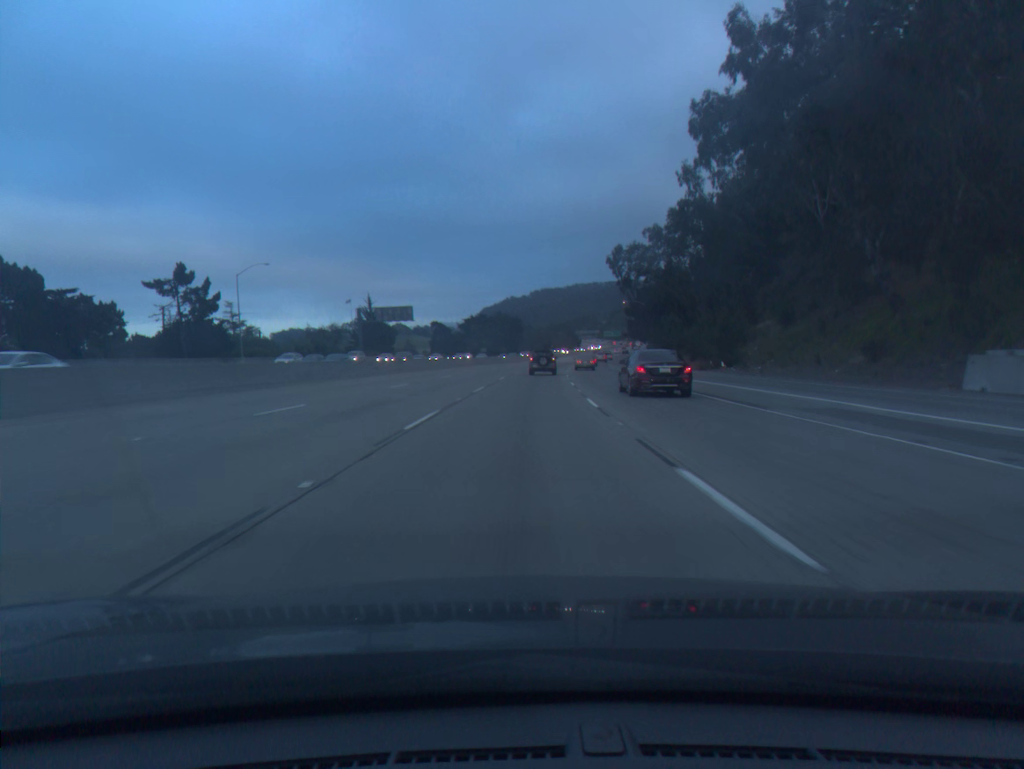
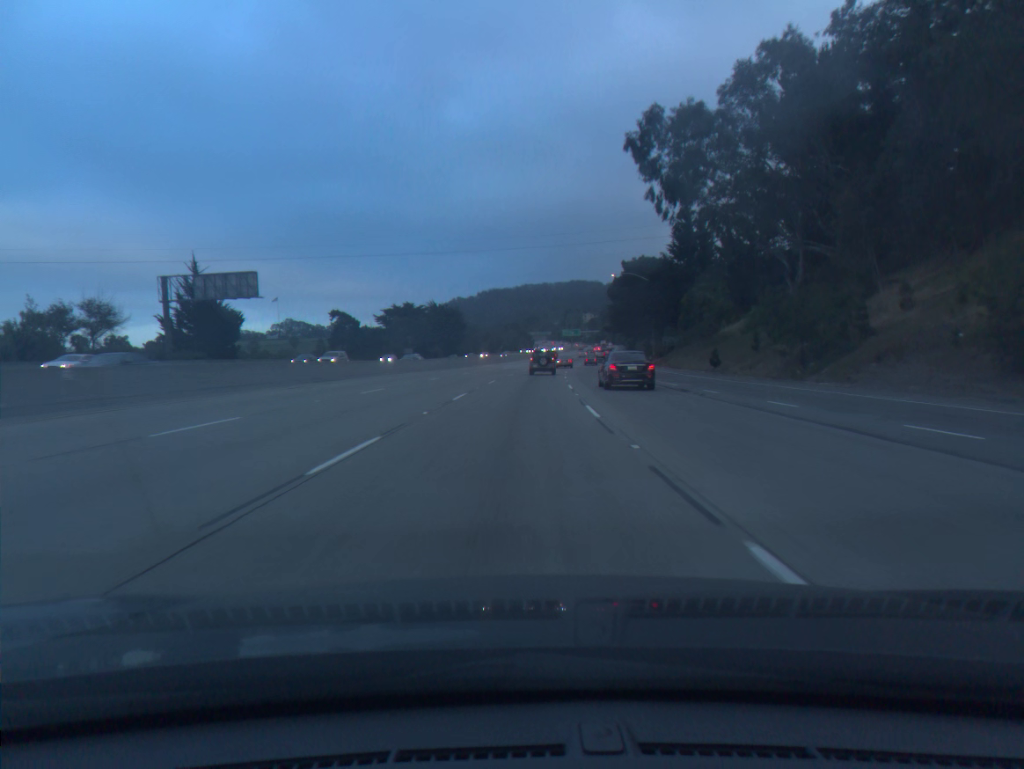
(+2.3, +61.6) m; +4°
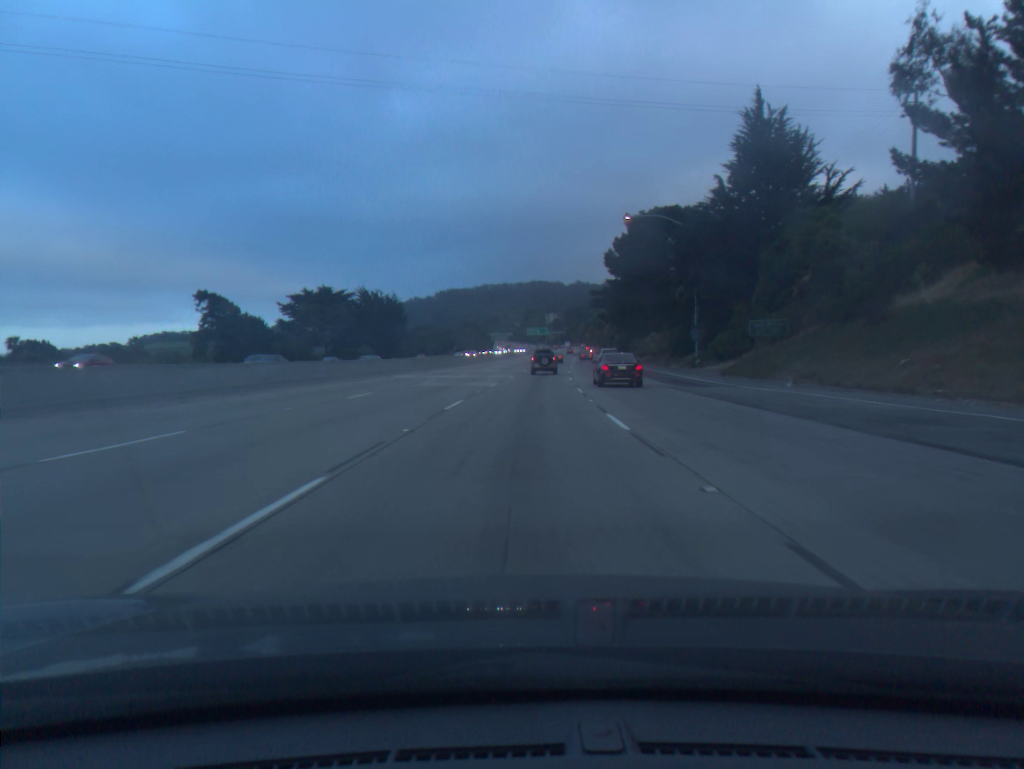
(+1.1, +46.5) m; +3°
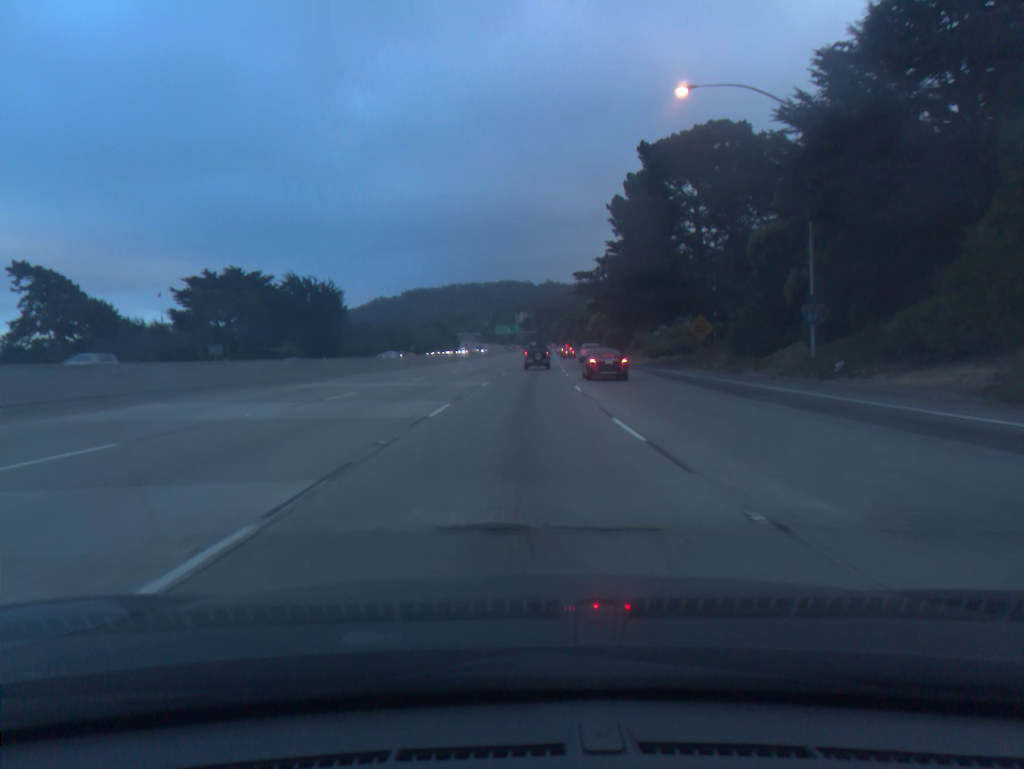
(+0.6, +31.1) m; +2°
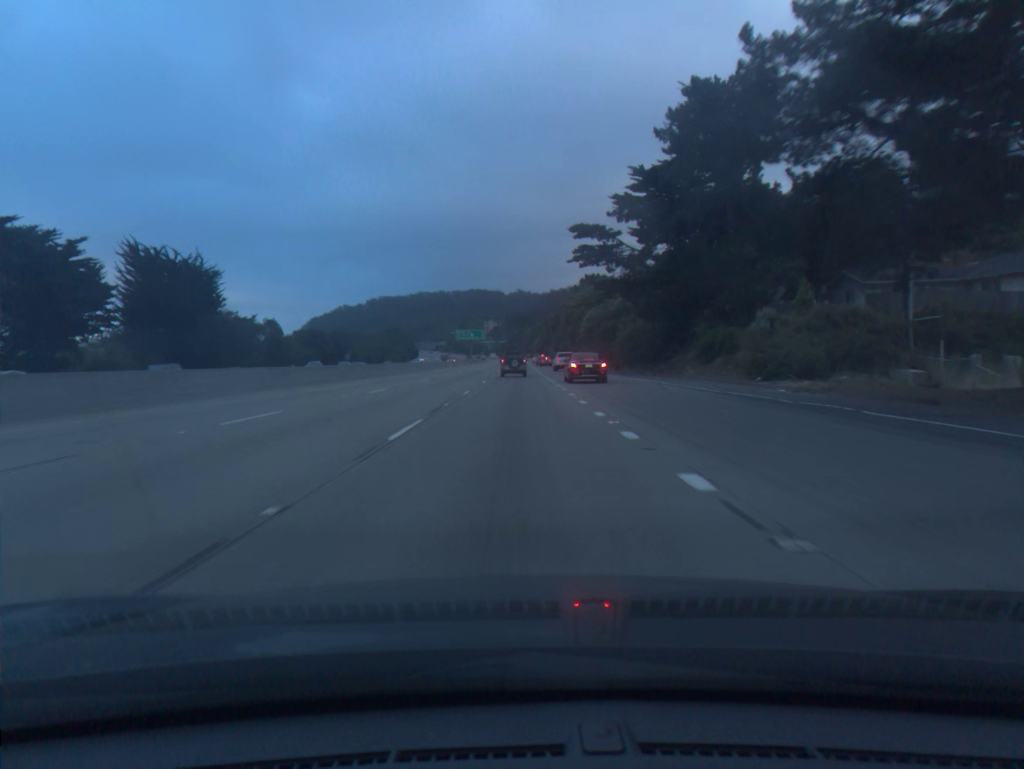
(+1.1, +46.5) m; +2°
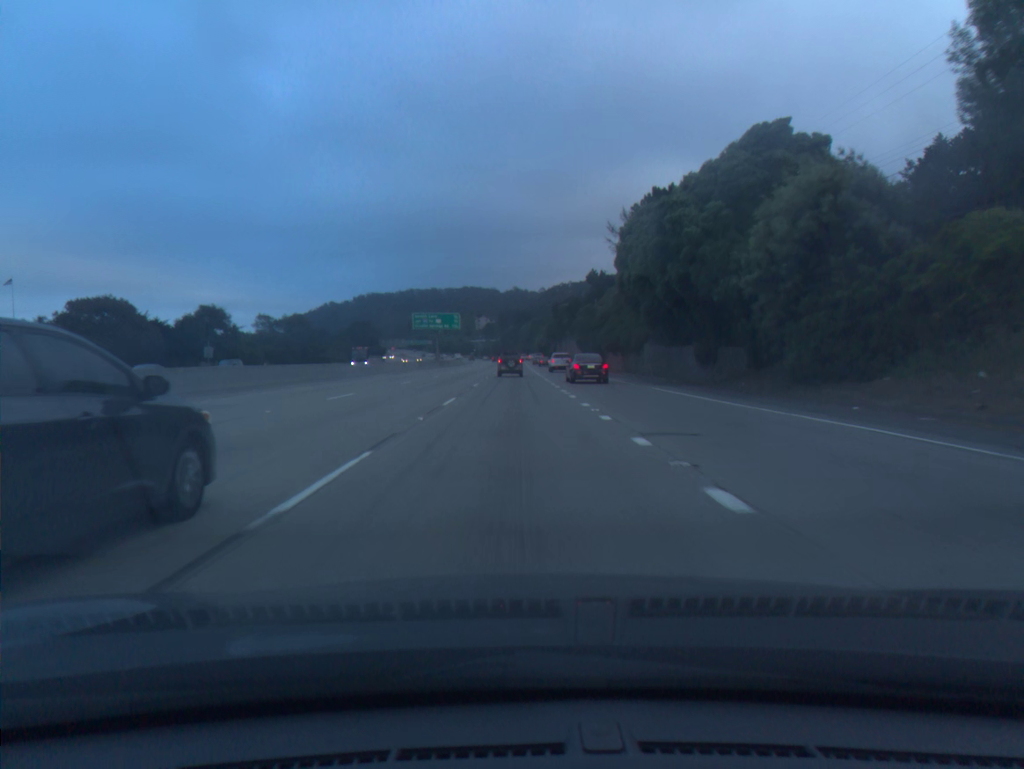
(+0.1, +77.1) m; 0°
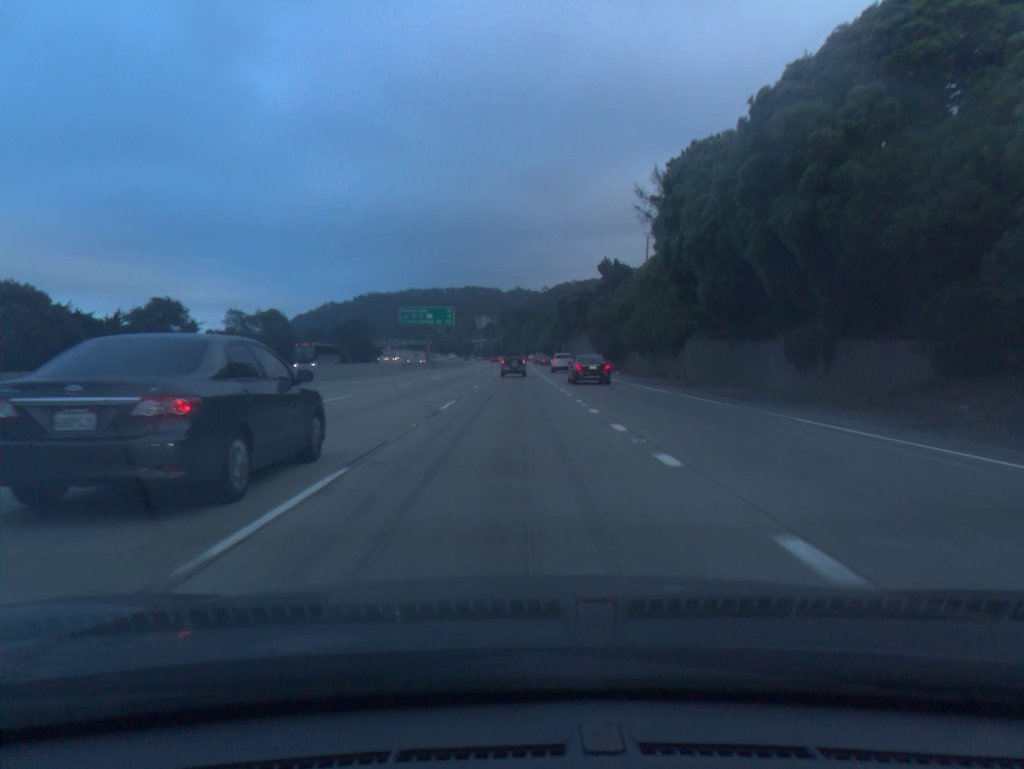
(0.0, +15.4) m; 0°
